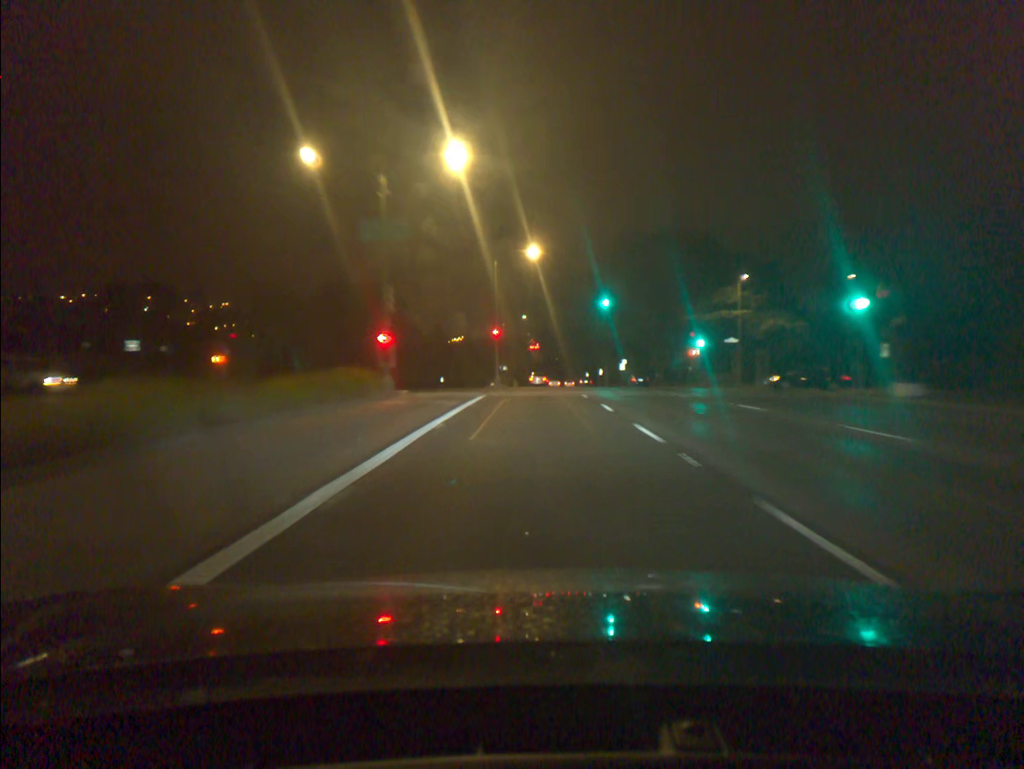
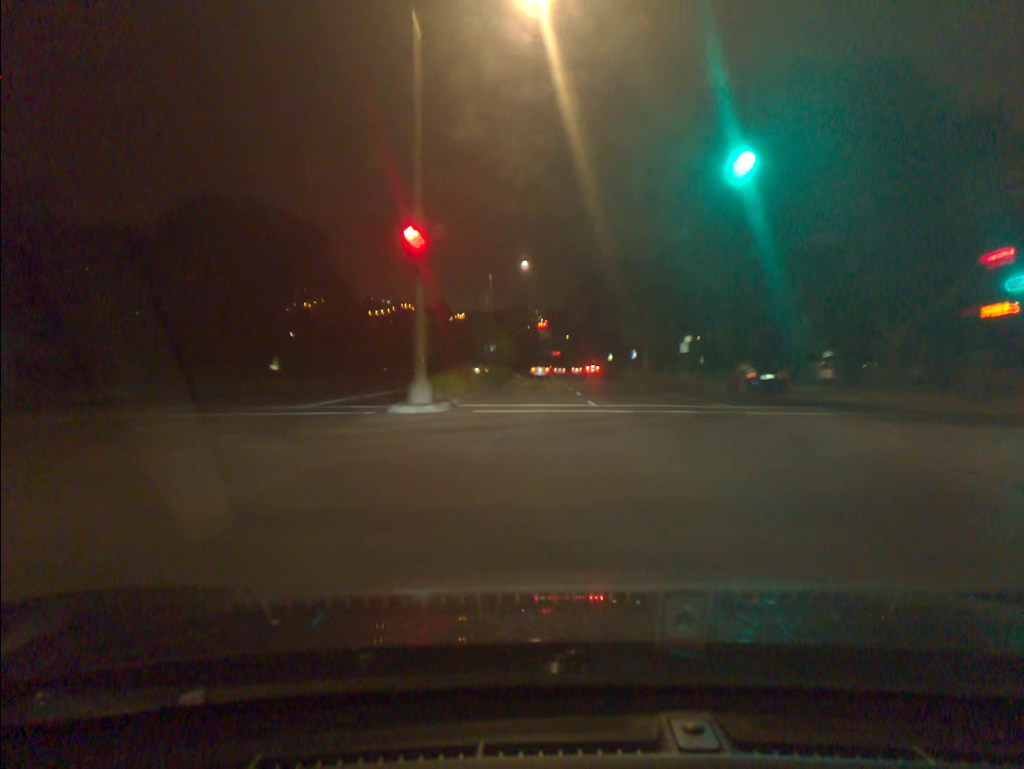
(-0.2, +39.0) m; -1°
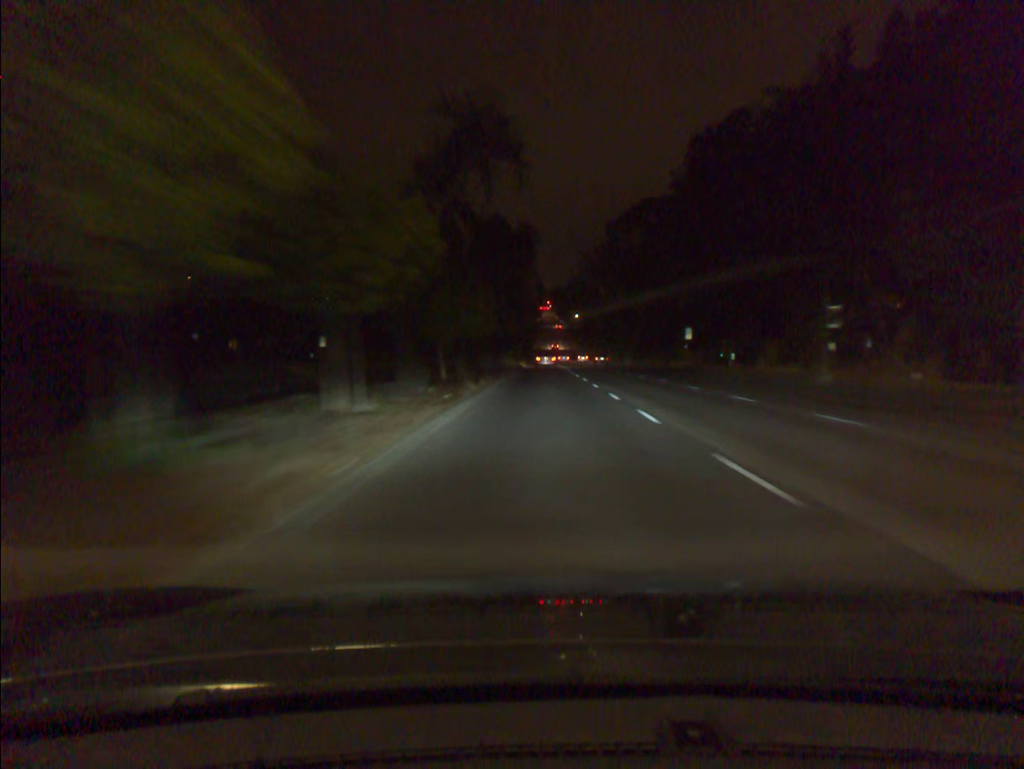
(-0.8, +66.1) m; 0°
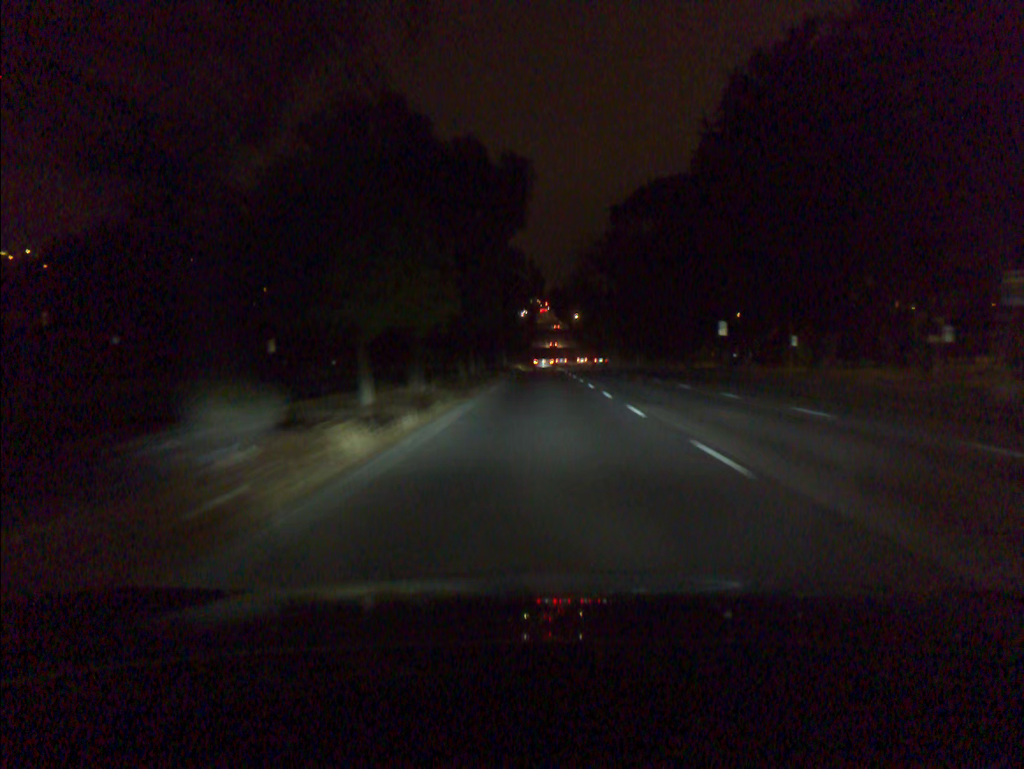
(0.0, +13.2) m; 0°
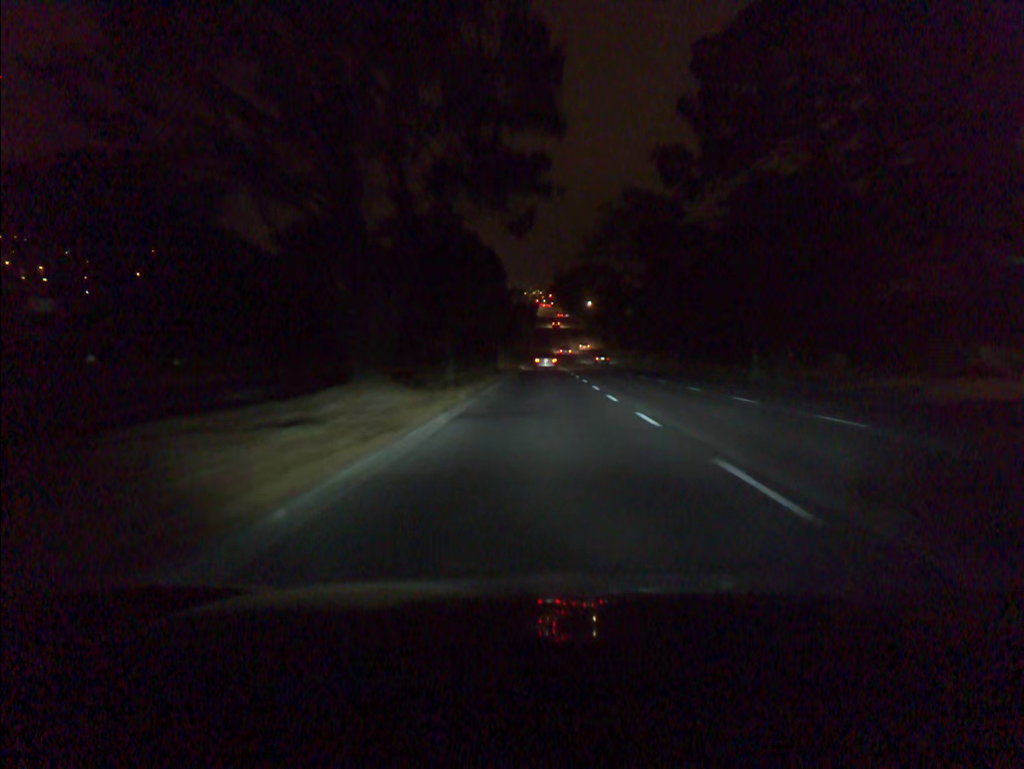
(0.0, +52.8) m; 0°
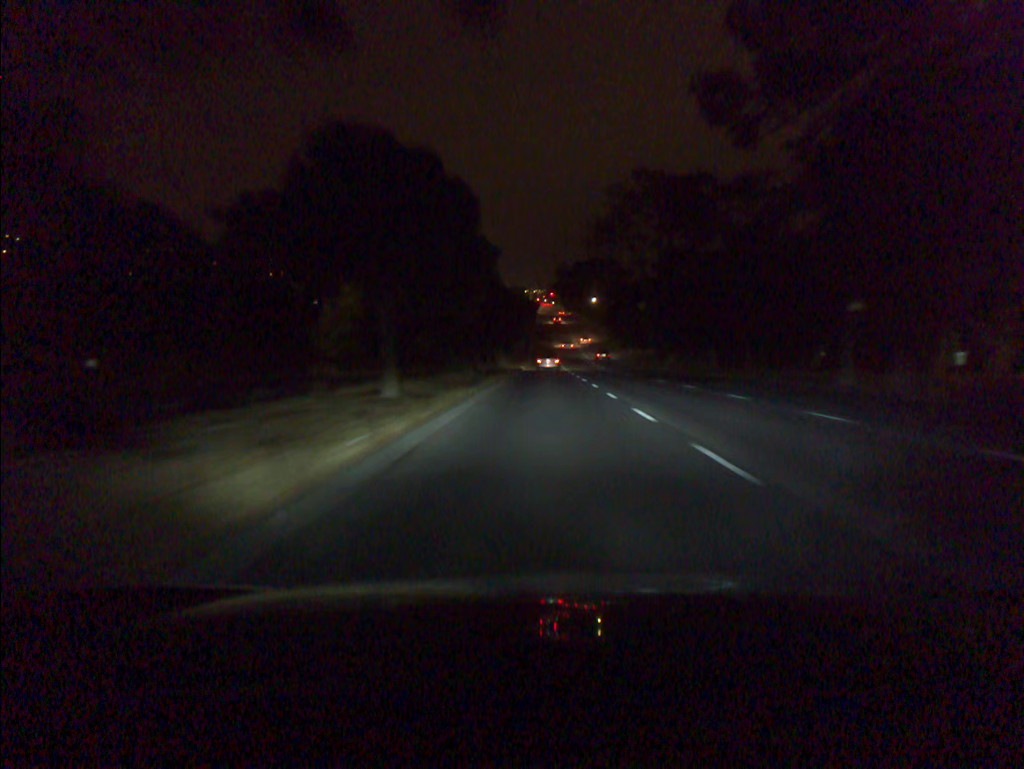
(0.0, +13.2) m; 0°
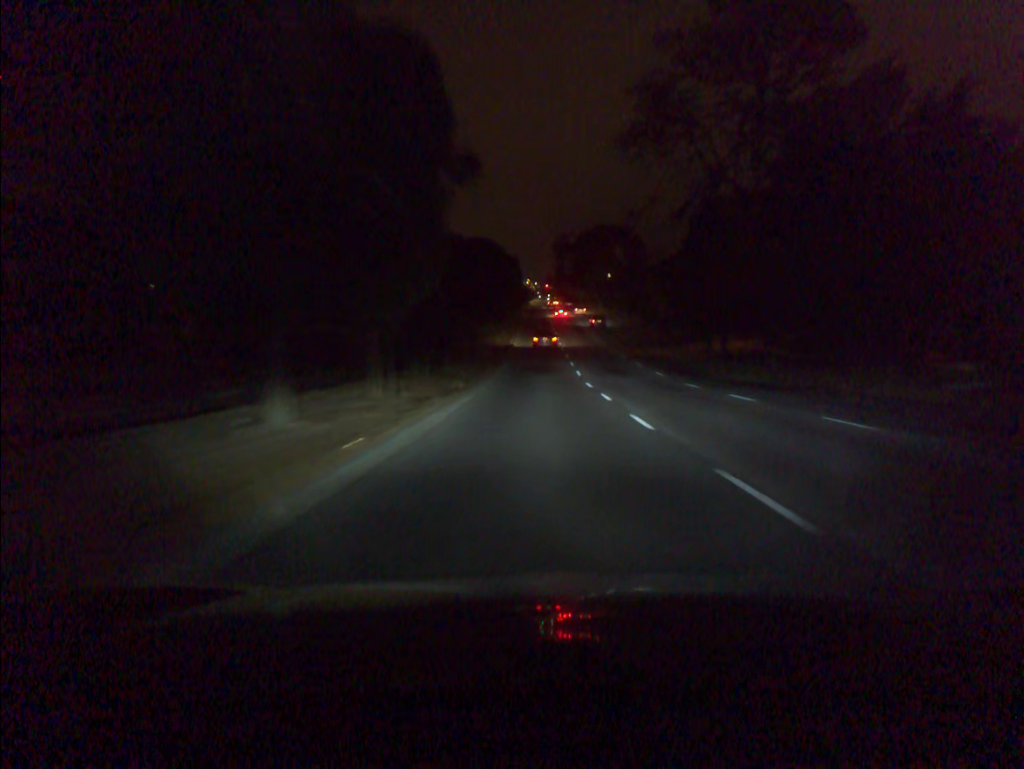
(+0.1, +52.7) m; 0°
